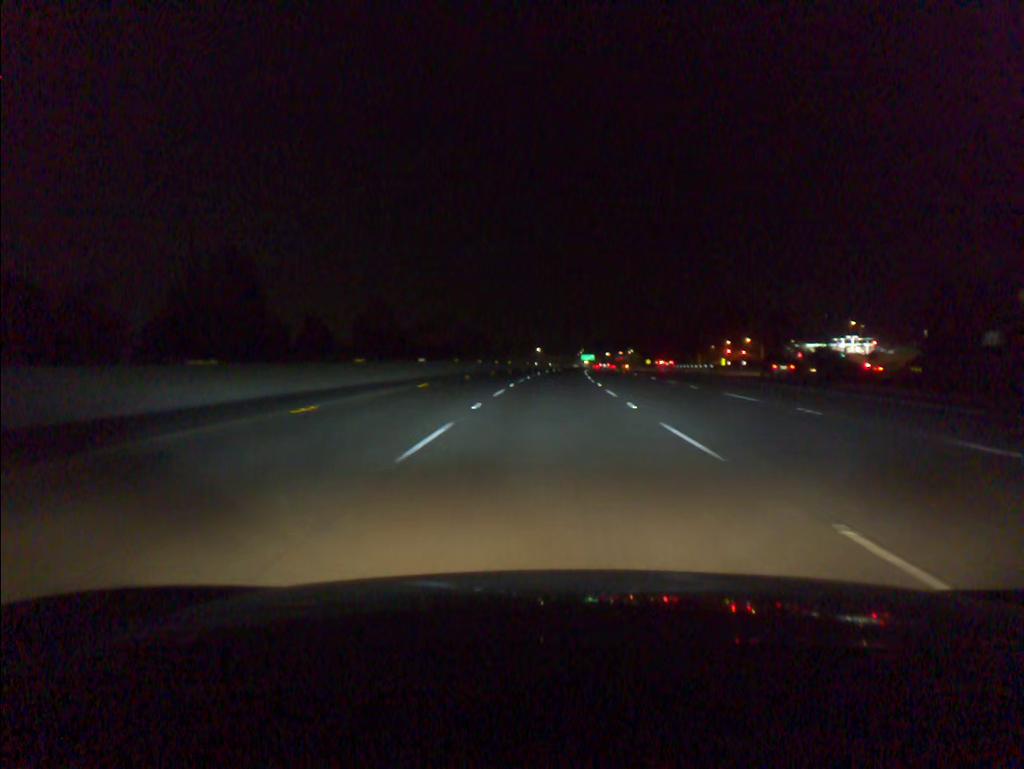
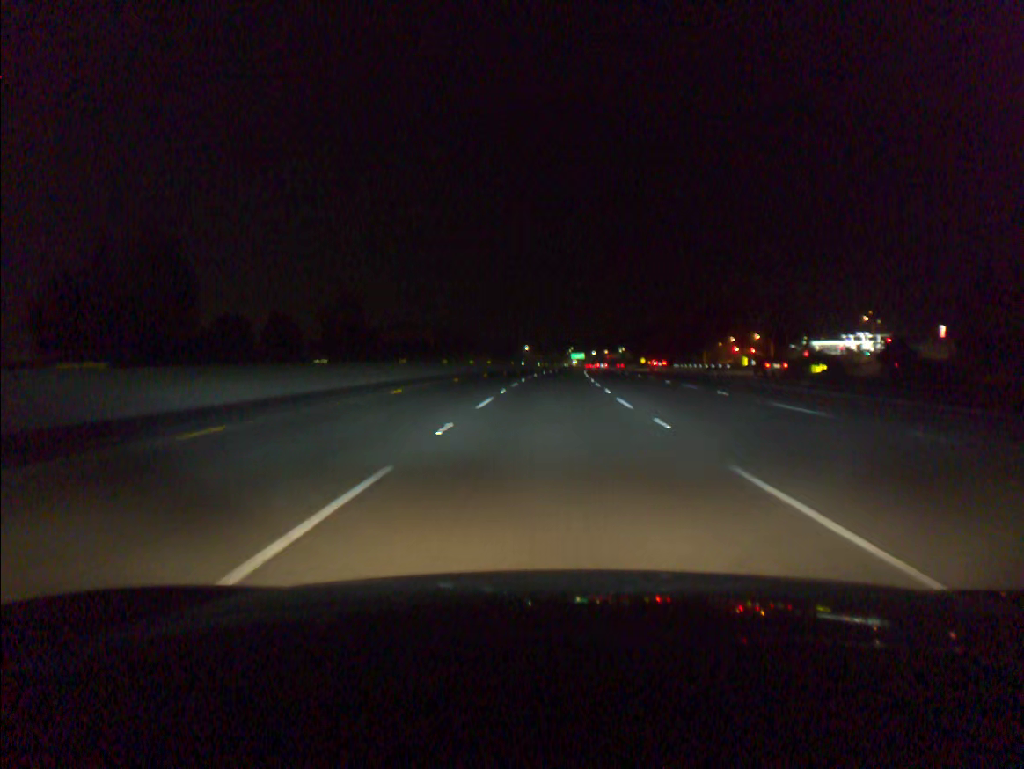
(+0.2, +19.6) m; +1°
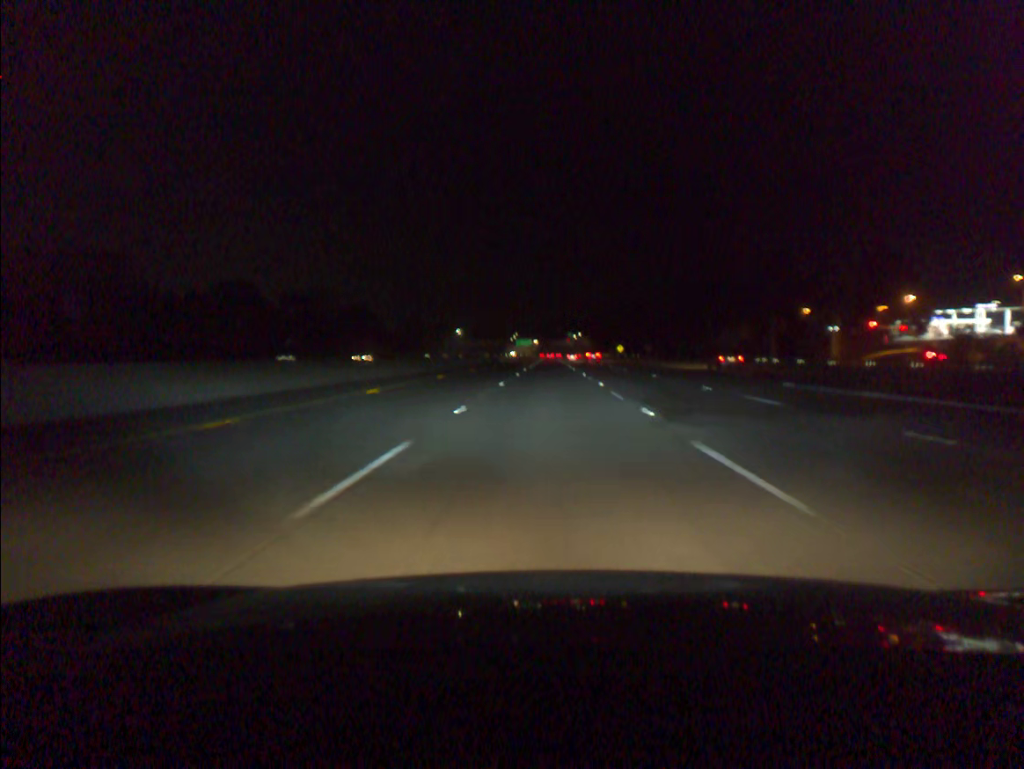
(+3.6, +98.0) m; +4°
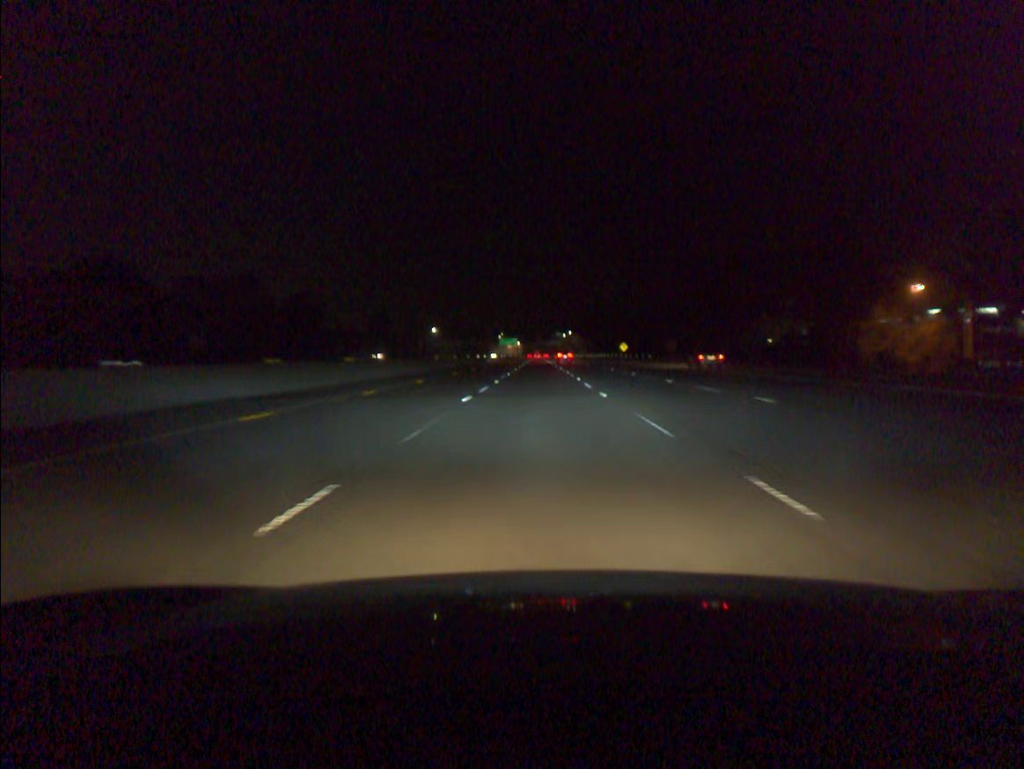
(+0.4, +39.1) m; +1°
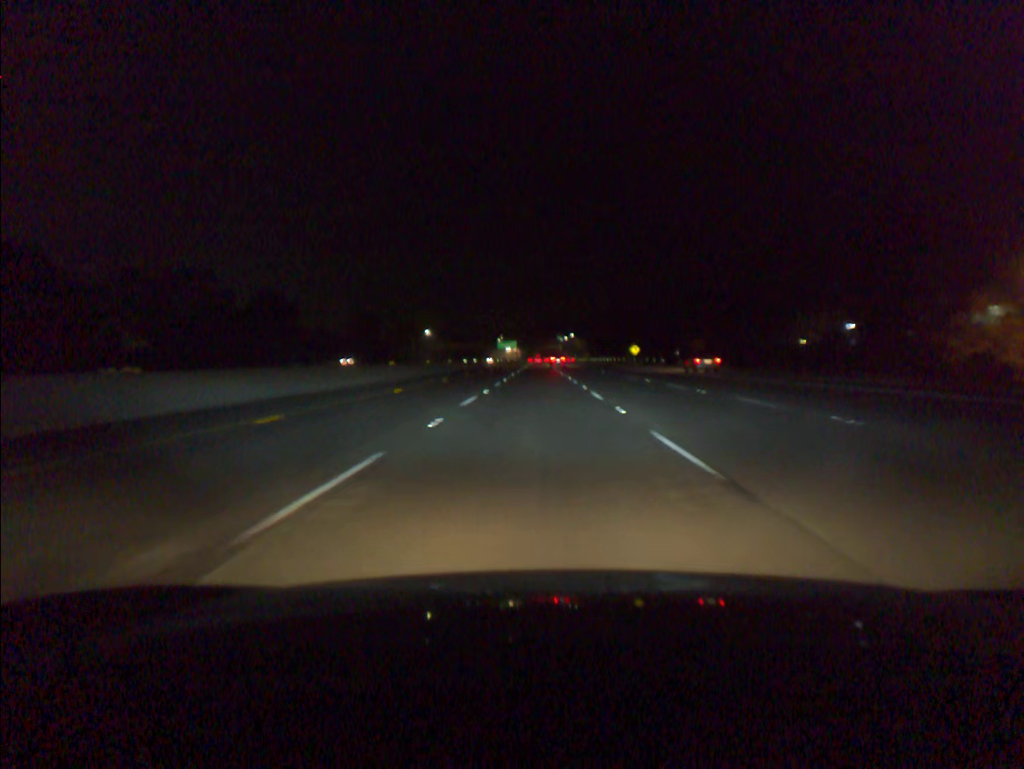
(0.0, +19.5) m; 0°
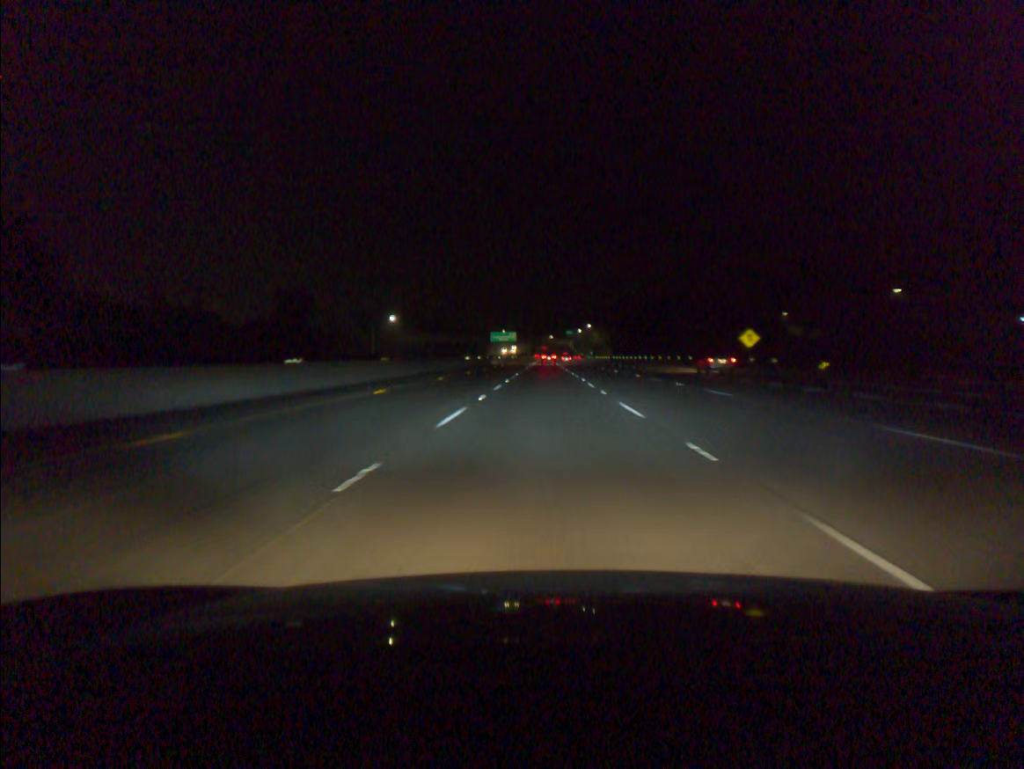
(-0.4, +77.9) m; 0°
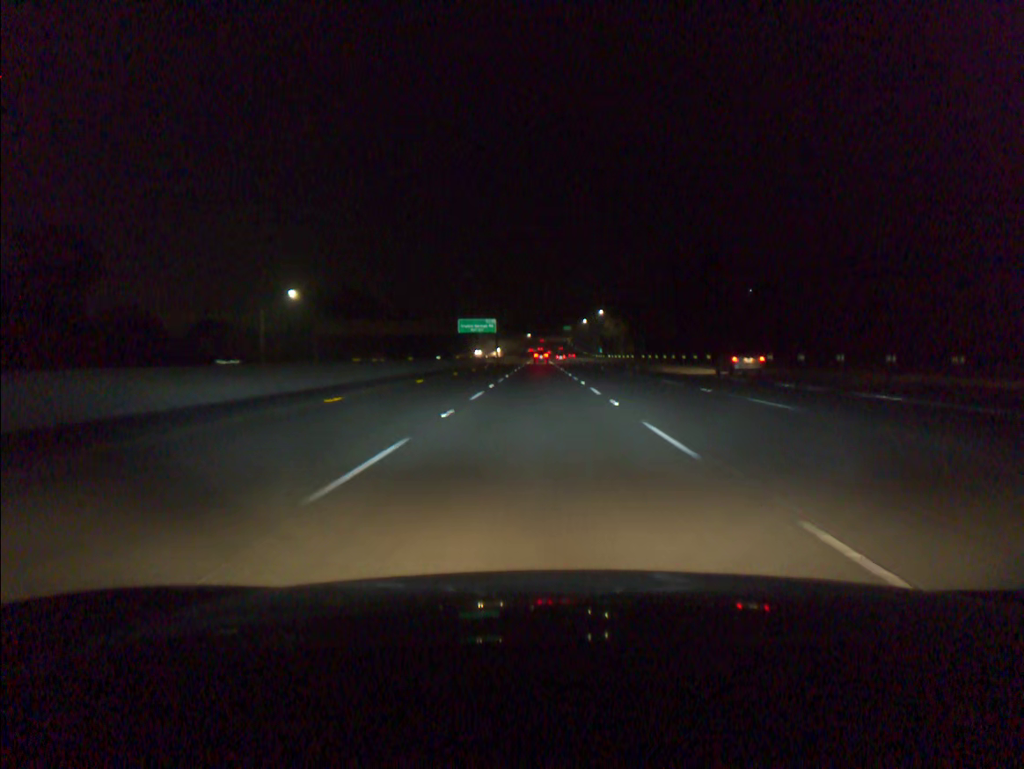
(+0.3, +77.9) m; 0°
